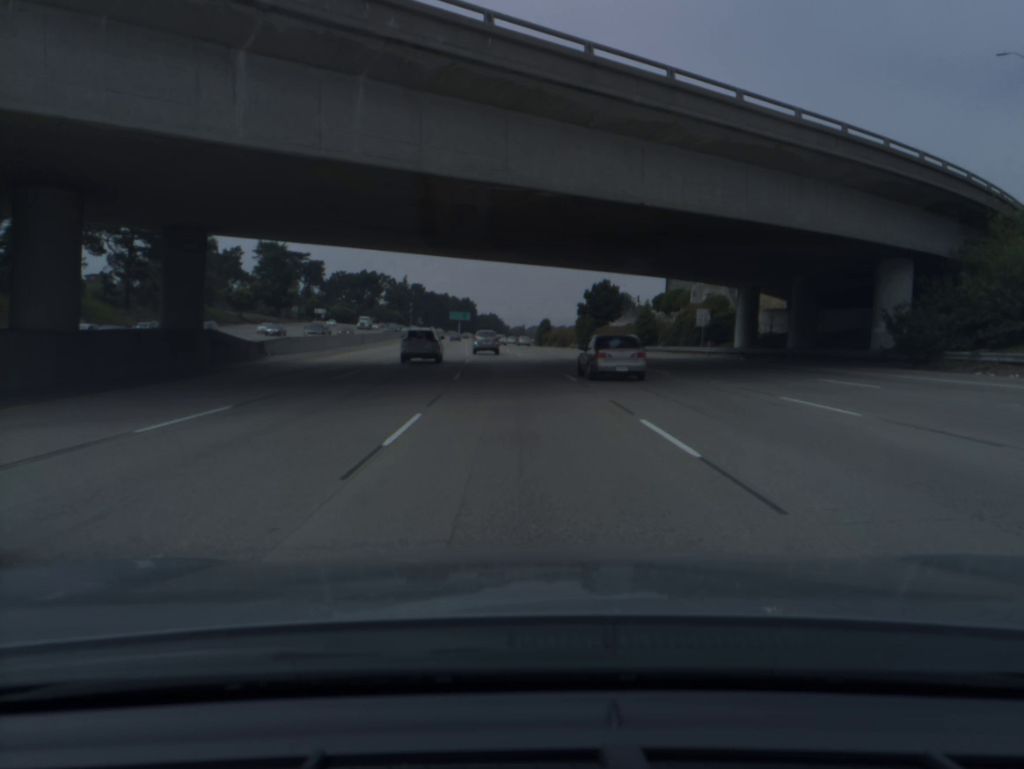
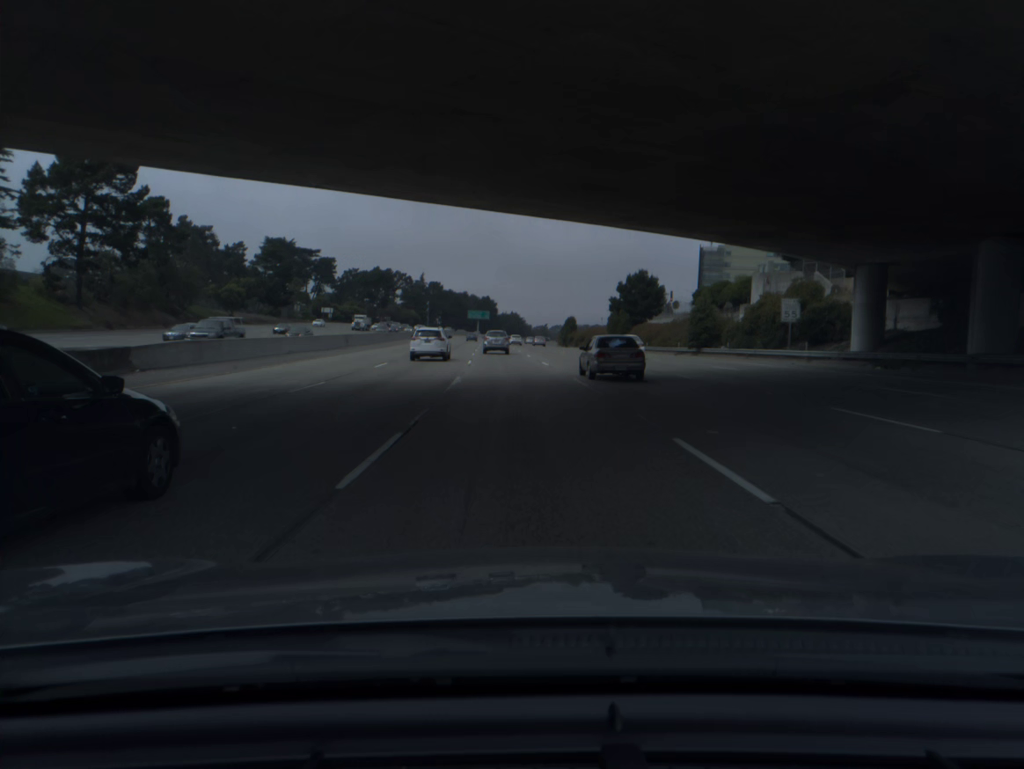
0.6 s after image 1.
(-0.2, +16.8) m; -1°
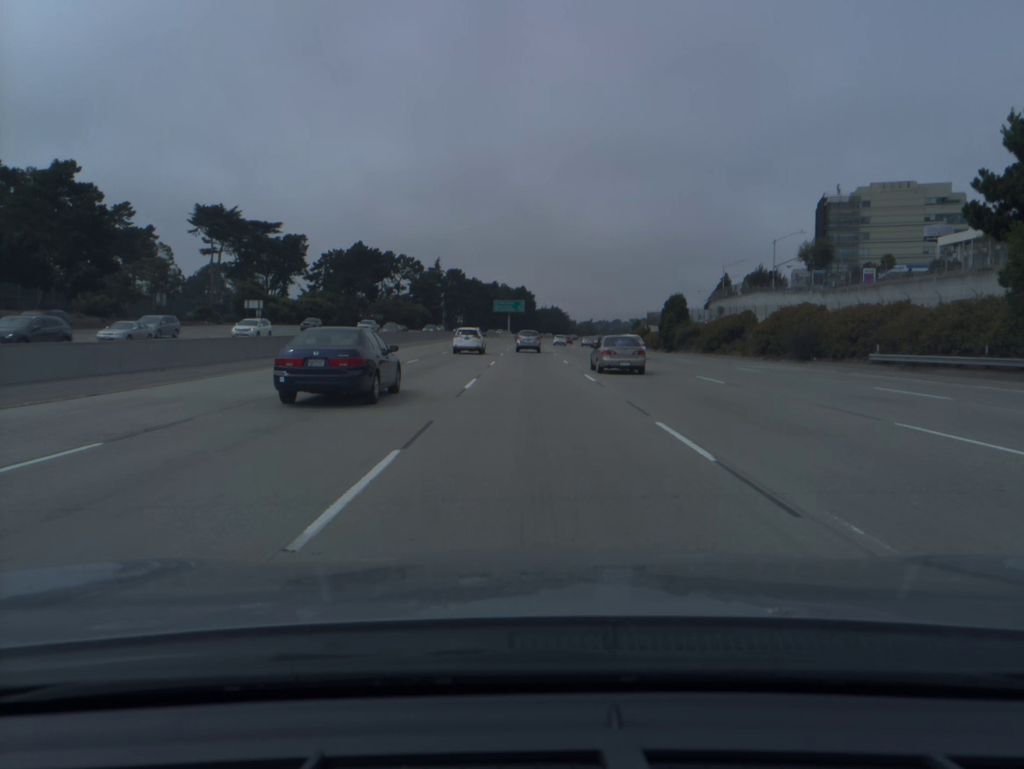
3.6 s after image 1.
(-3.3, +84.6) m; -3°
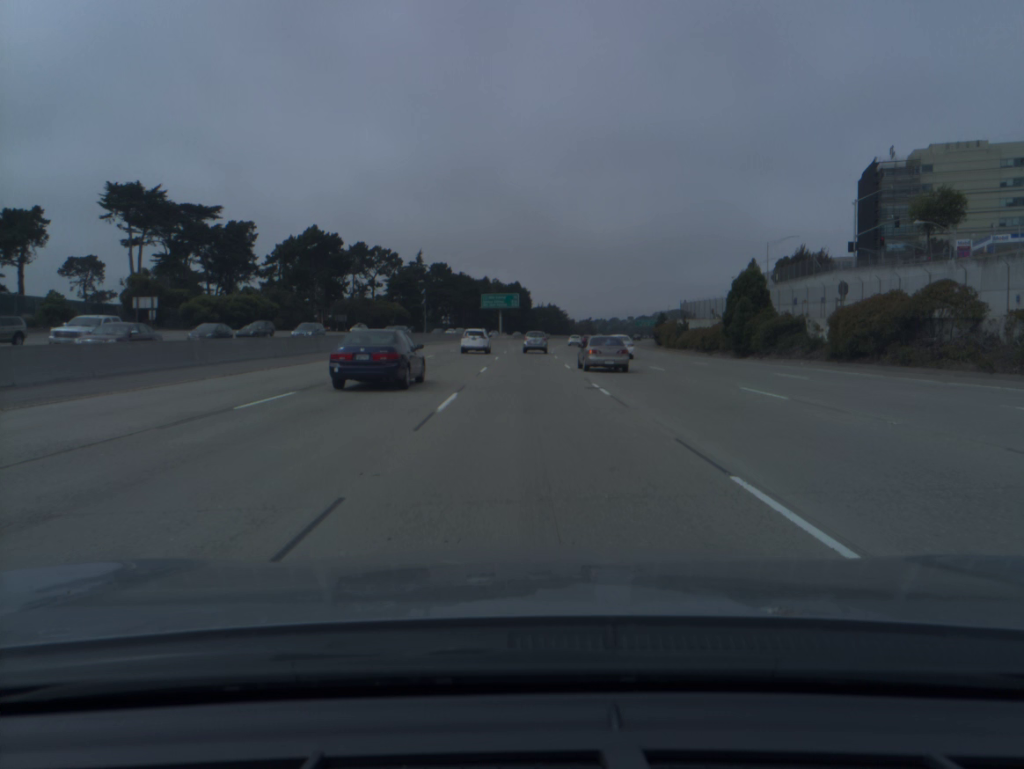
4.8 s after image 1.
(+0.1, +34.2) m; 0°
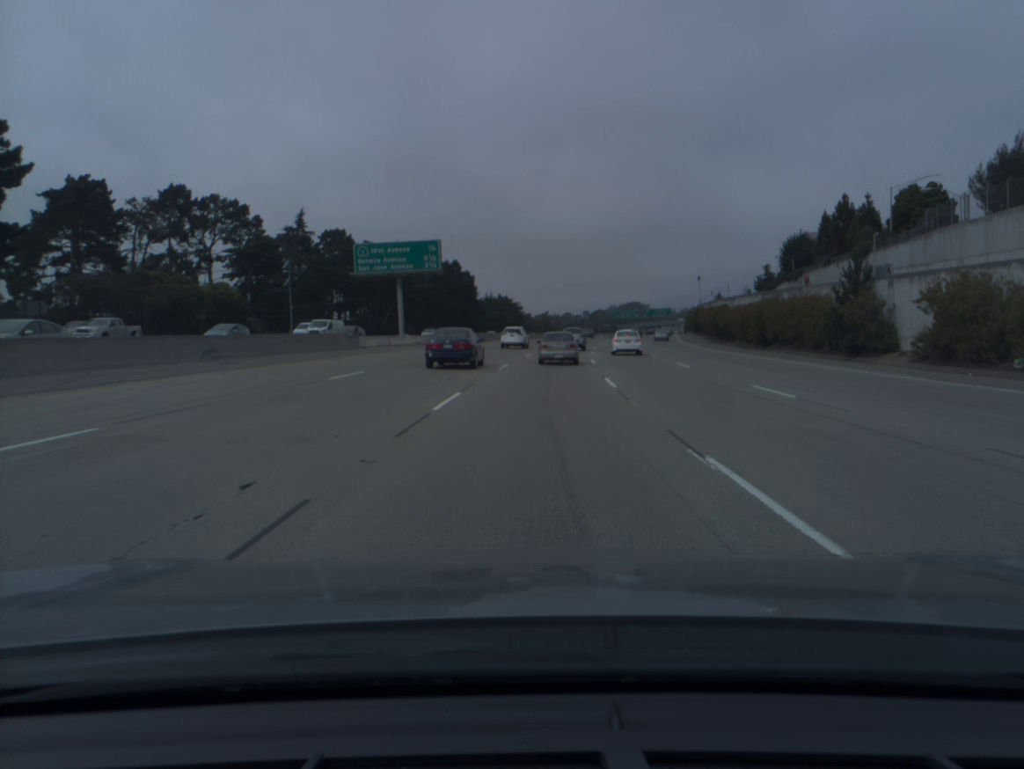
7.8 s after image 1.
(+1.4, +85.8) m; +3°
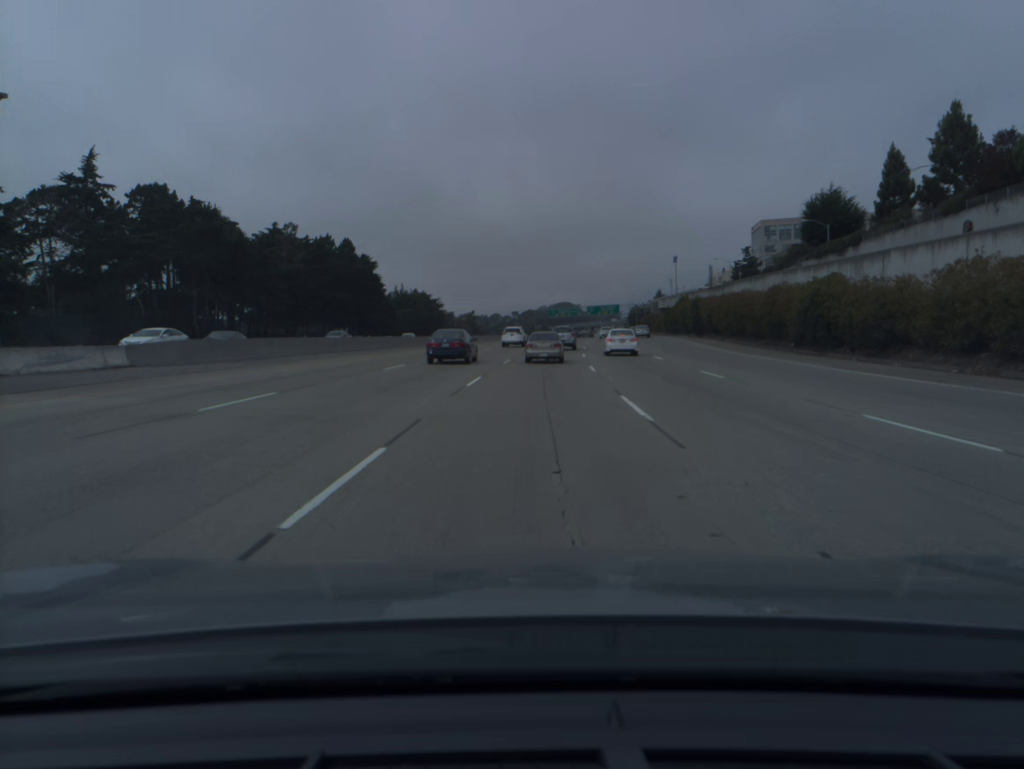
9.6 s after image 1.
(+2.6, +50.8) m; +5°
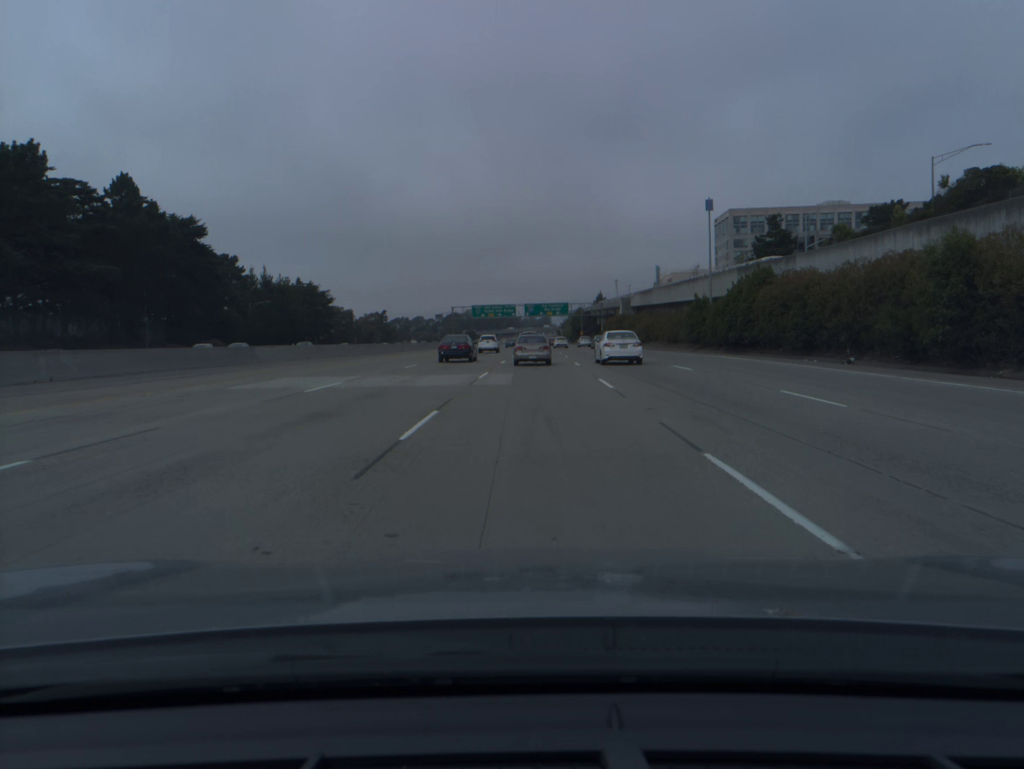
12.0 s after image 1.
(+3.3, +66.6) m; +5°
